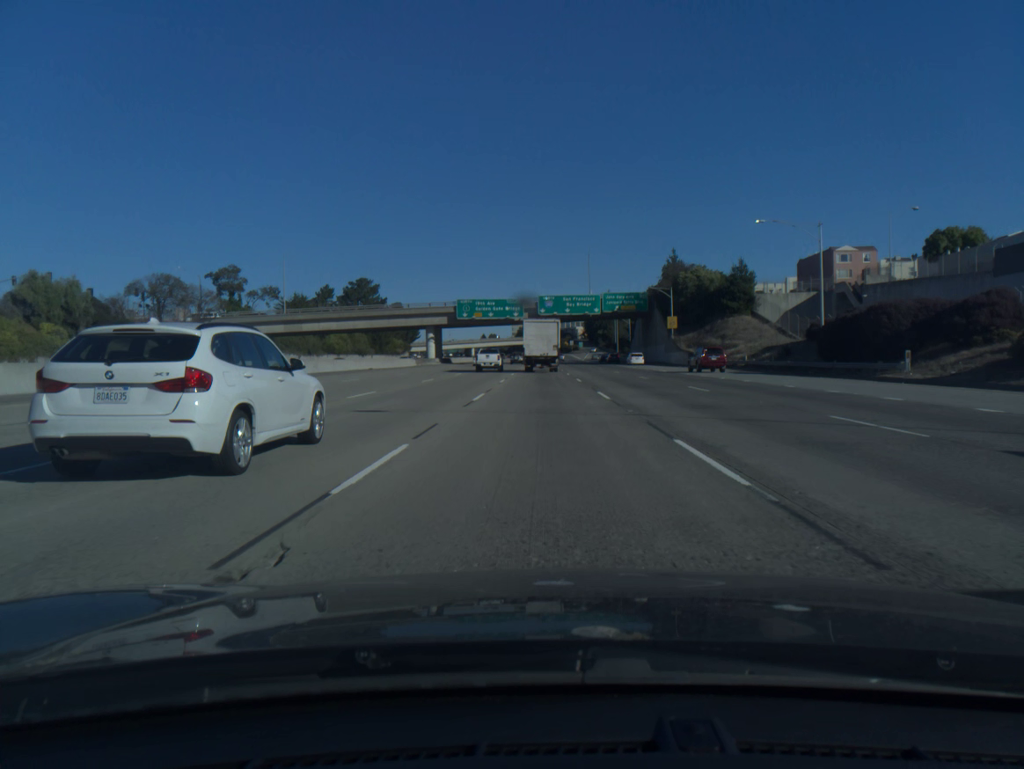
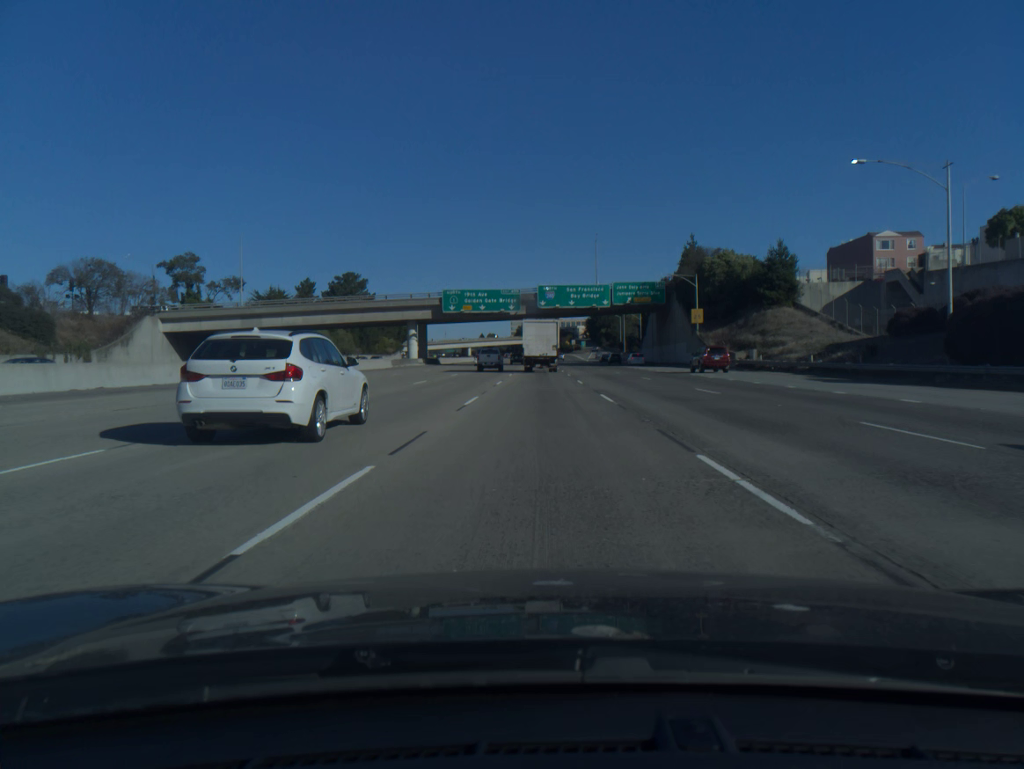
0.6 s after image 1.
(0.0, +16.2) m; 0°
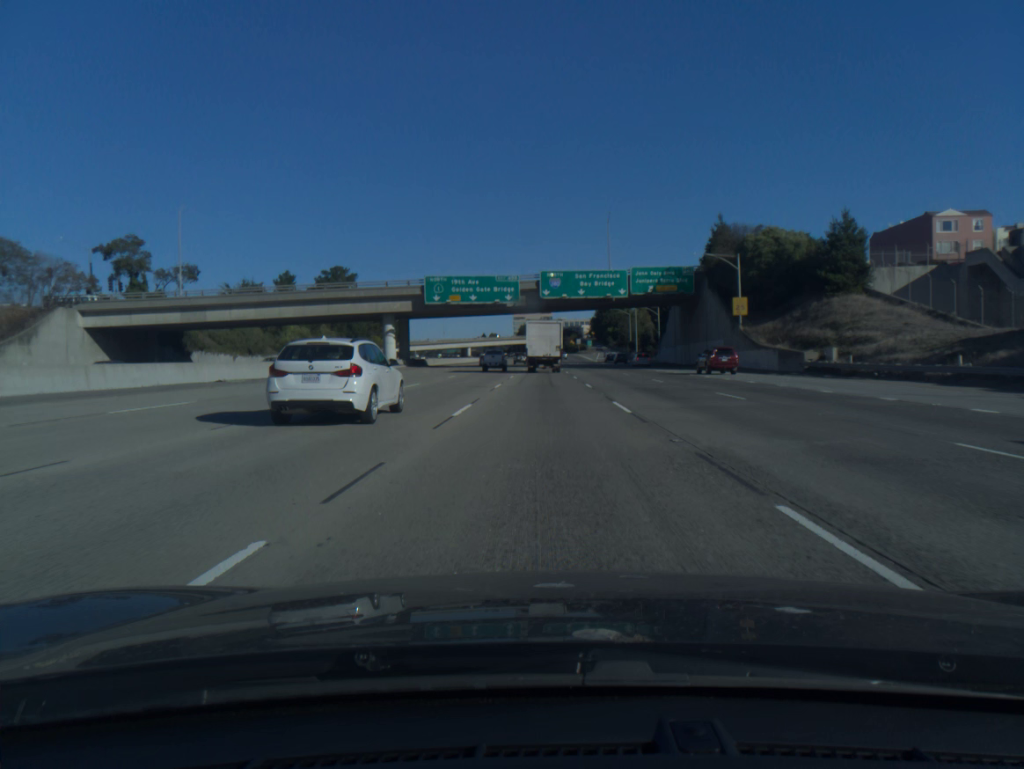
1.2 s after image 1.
(0.0, +17.6) m; 0°
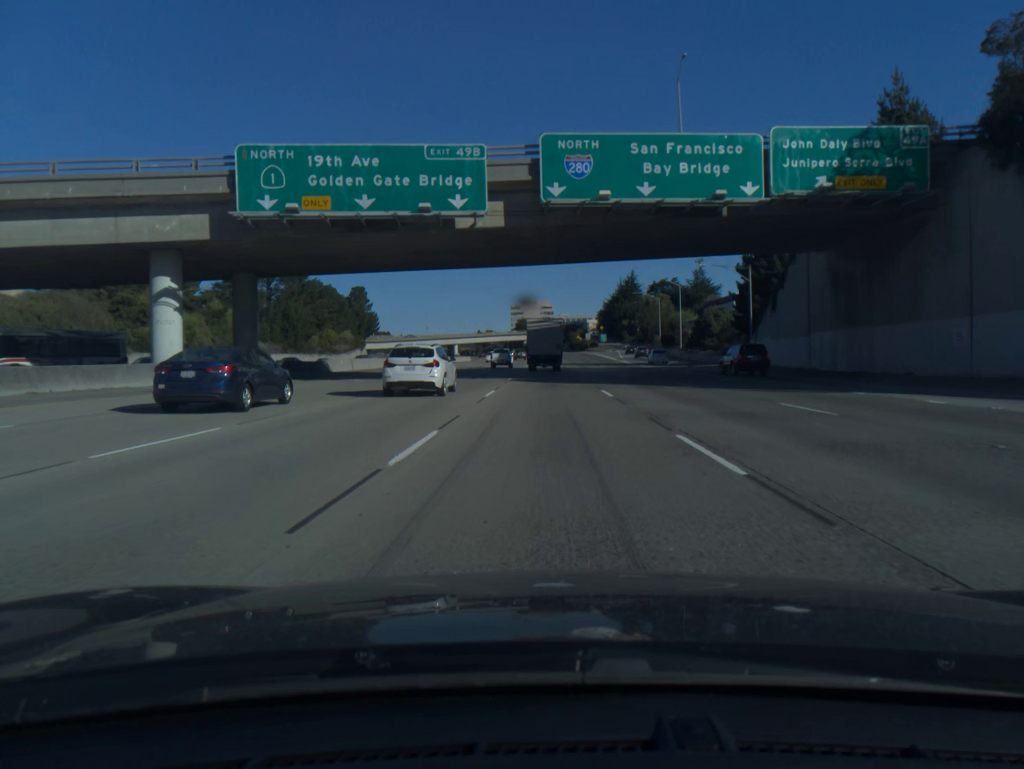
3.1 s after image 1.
(0.0, +50.1) m; 0°
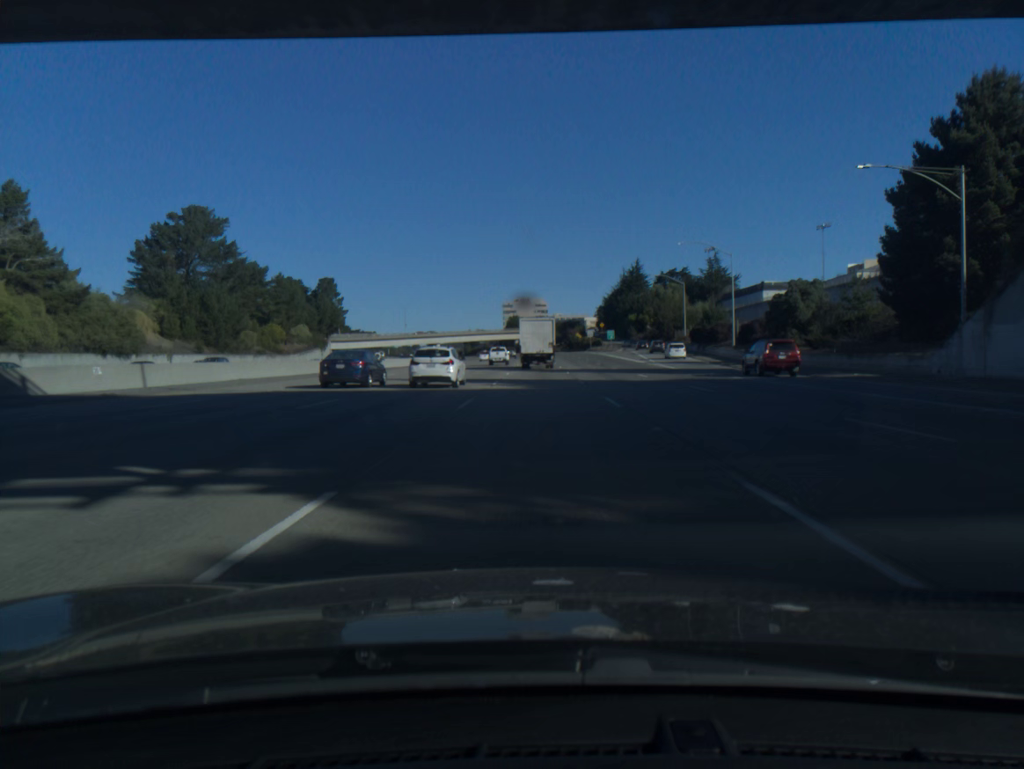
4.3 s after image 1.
(+0.2, +33.9) m; 0°
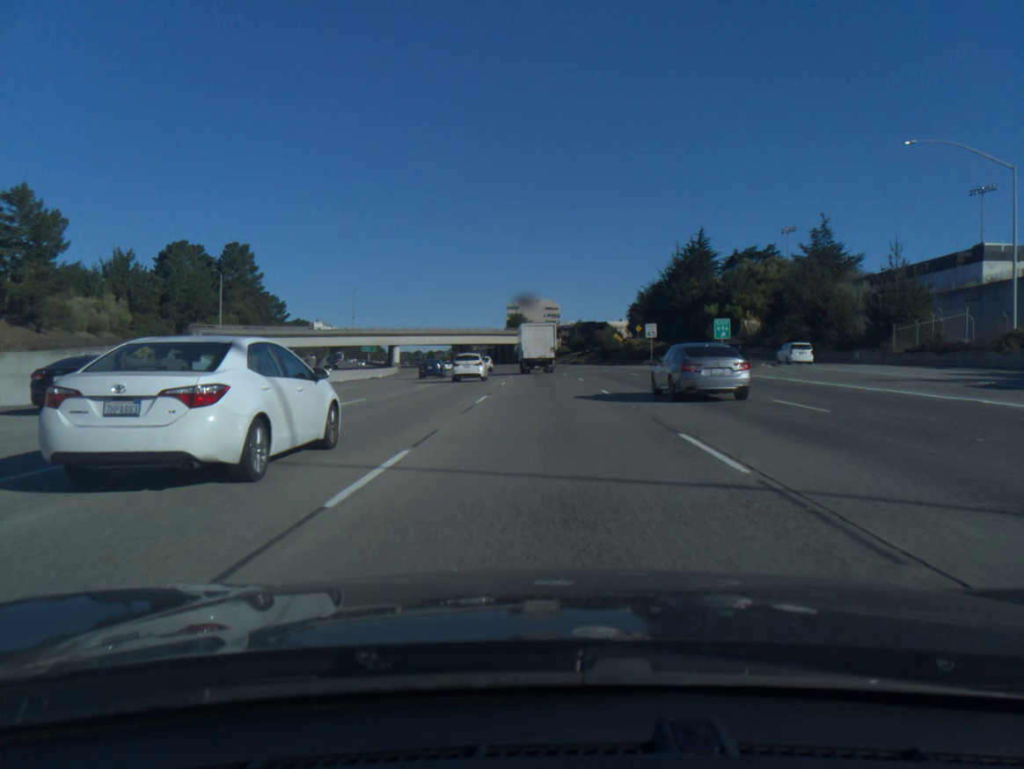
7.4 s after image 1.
(-0.6, +82.8) m; -1°
